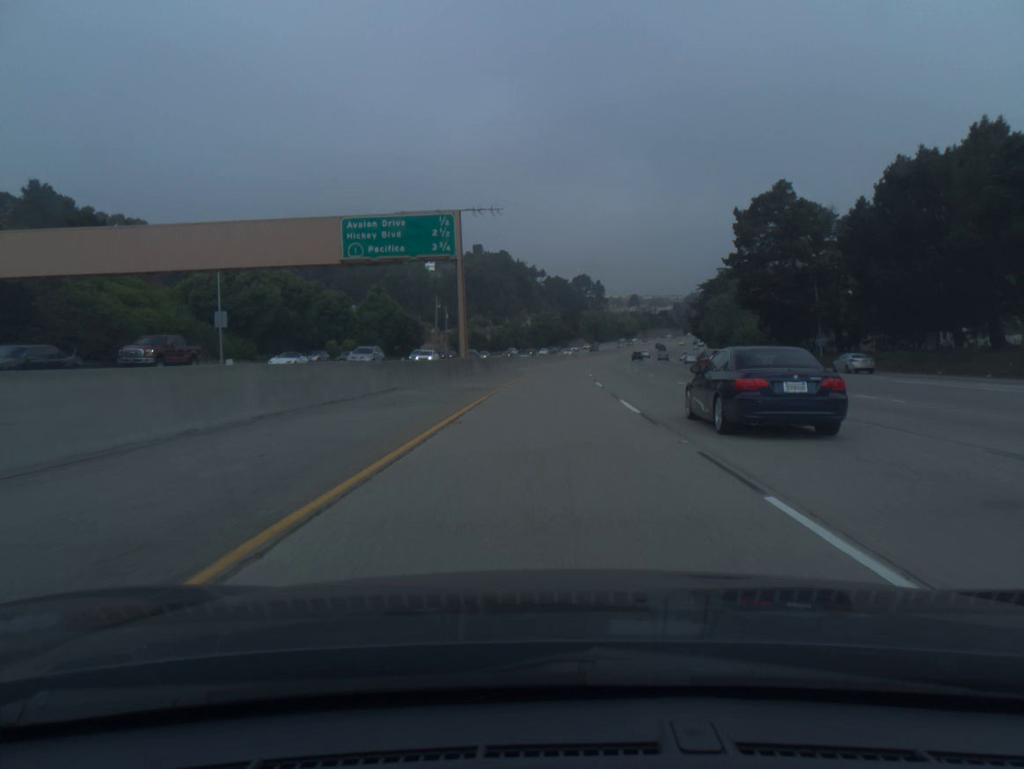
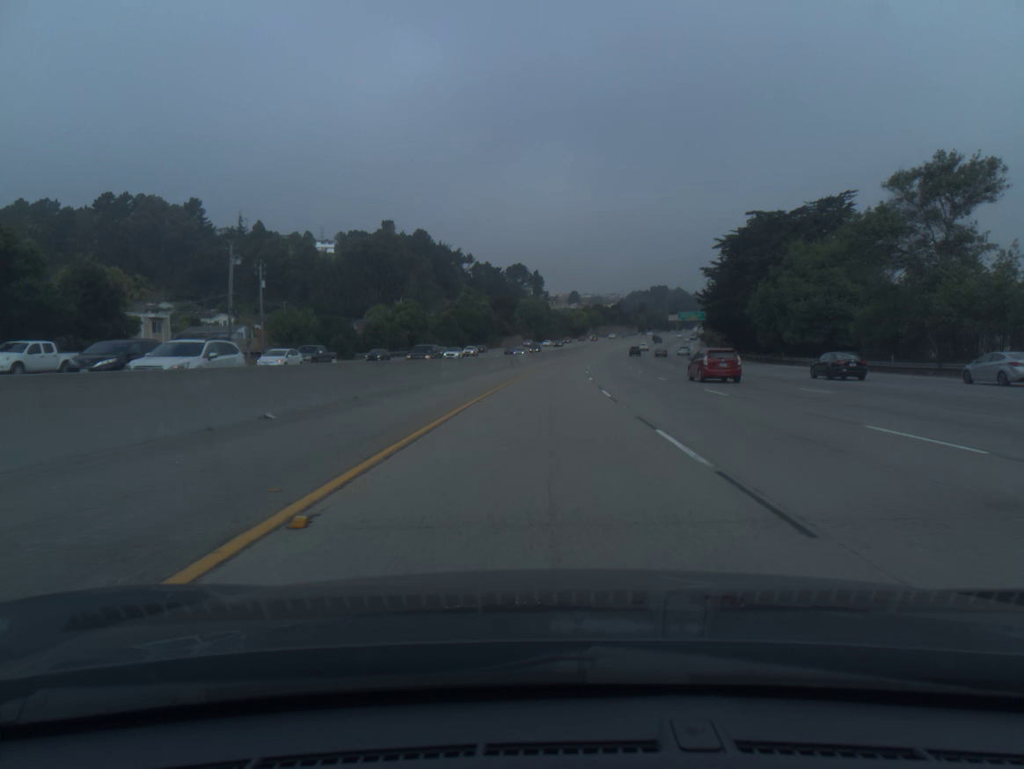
(+3.3, +81.0) m; +5°
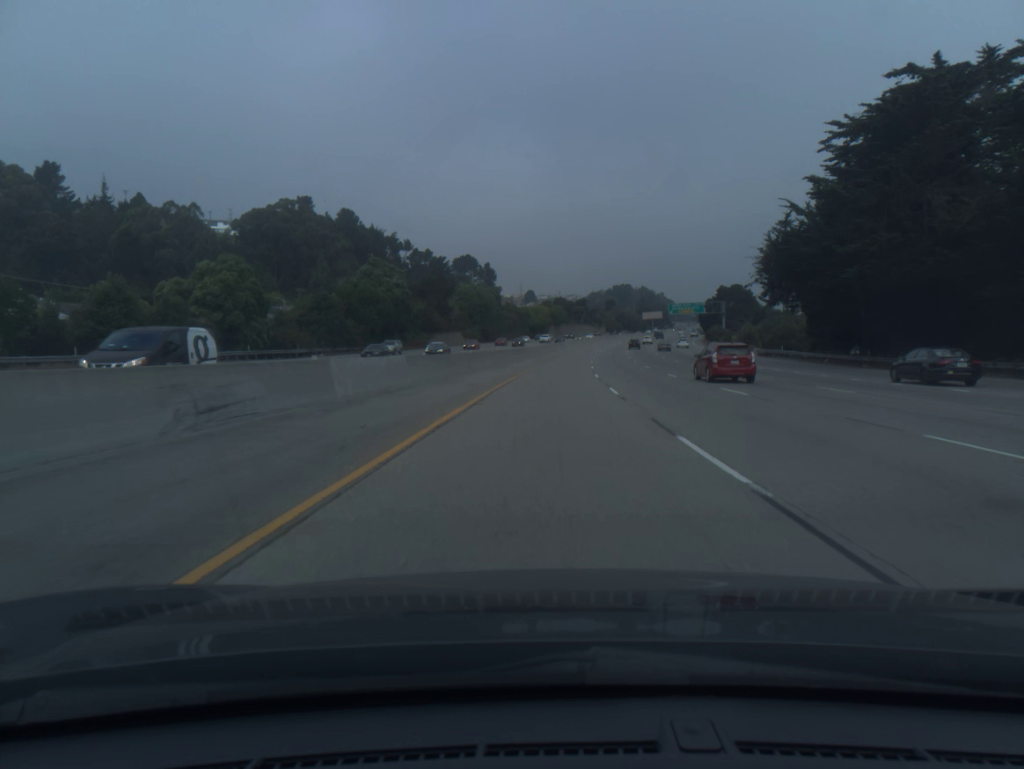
(+1.7, +60.4) m; +3°
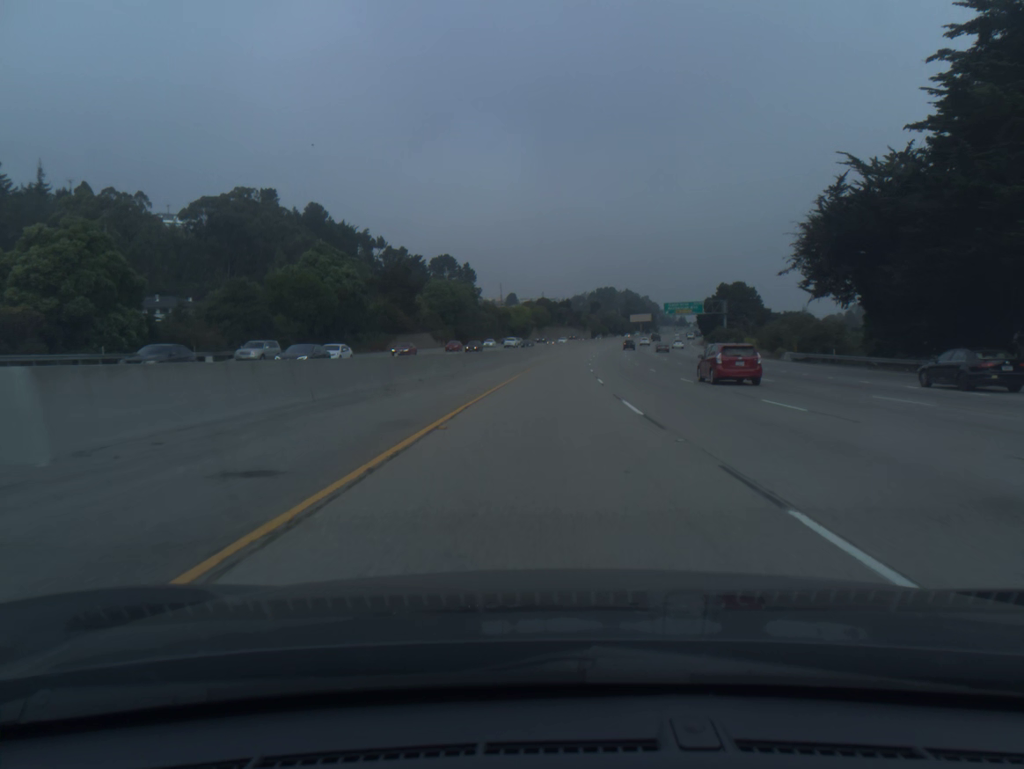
(+0.2, +20.1) m; +1°
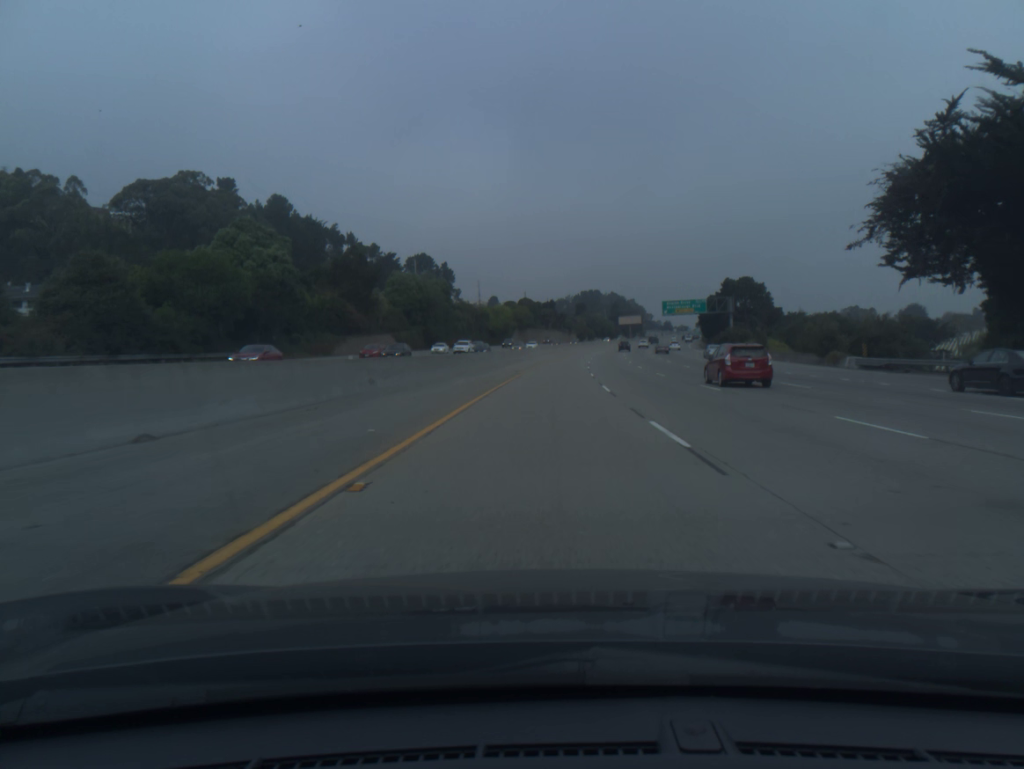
(+0.2, +20.1) m; +1°
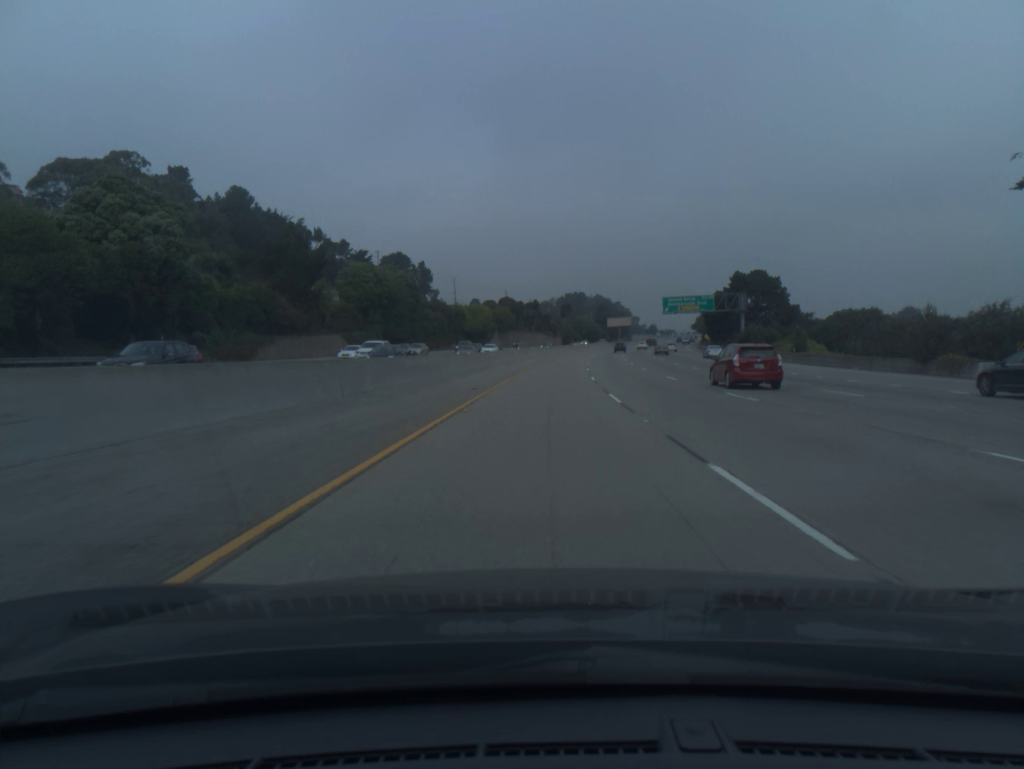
(+0.2, +20.1) m; +1°
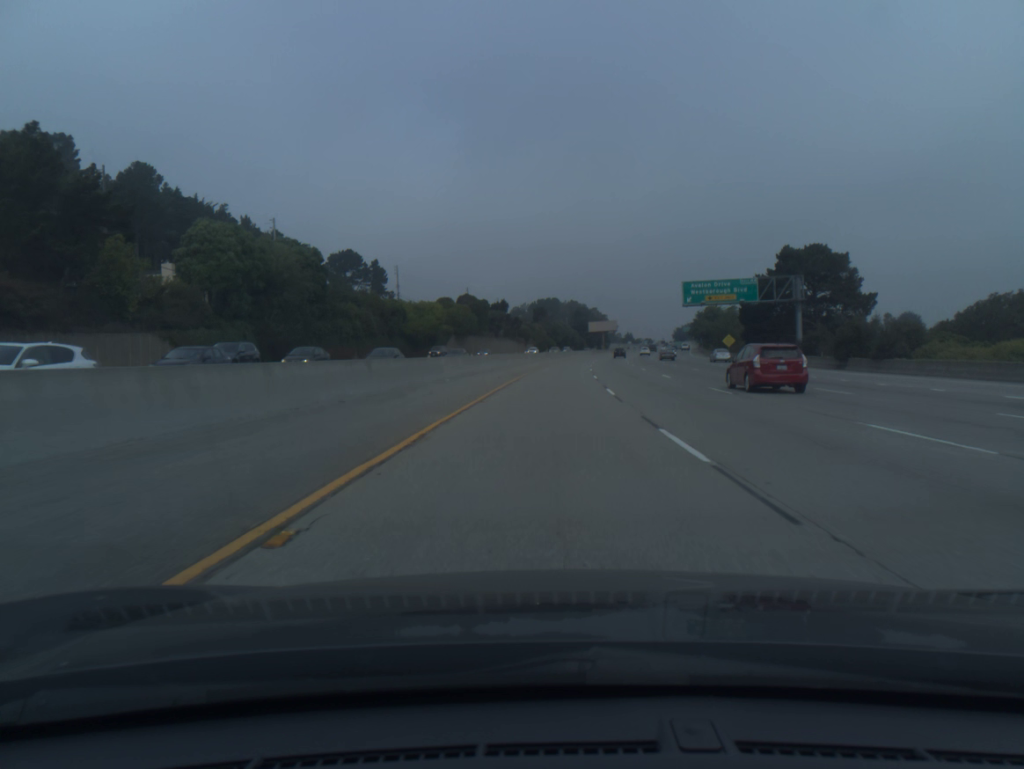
(+0.7, +40.0) m; +2°
